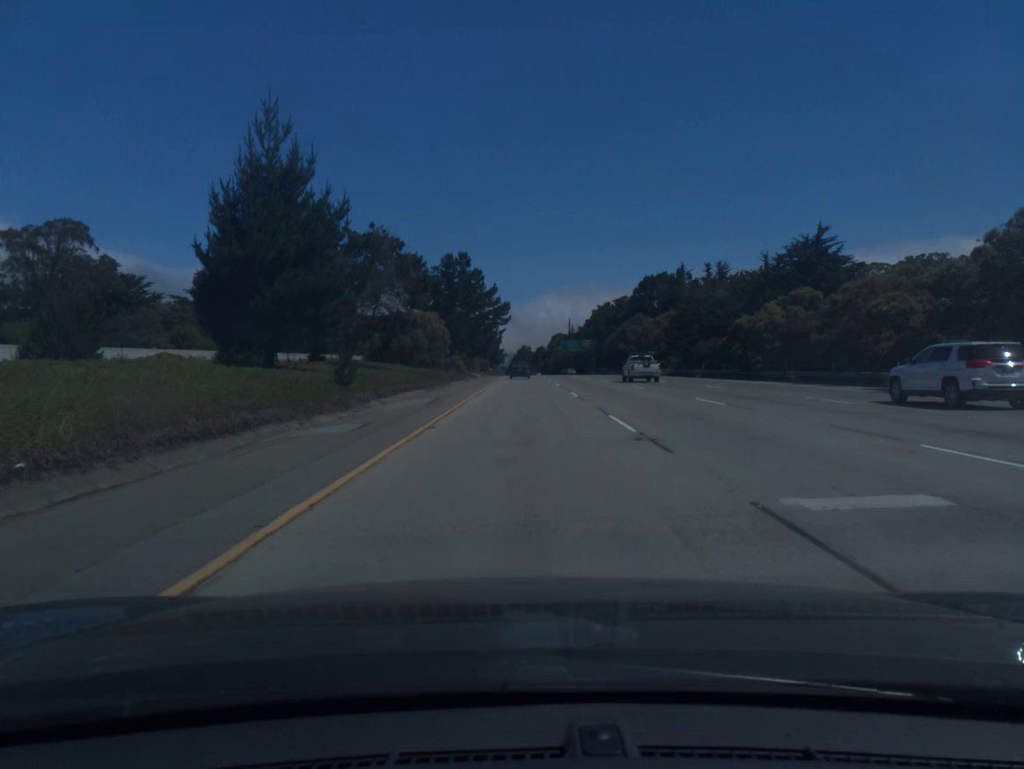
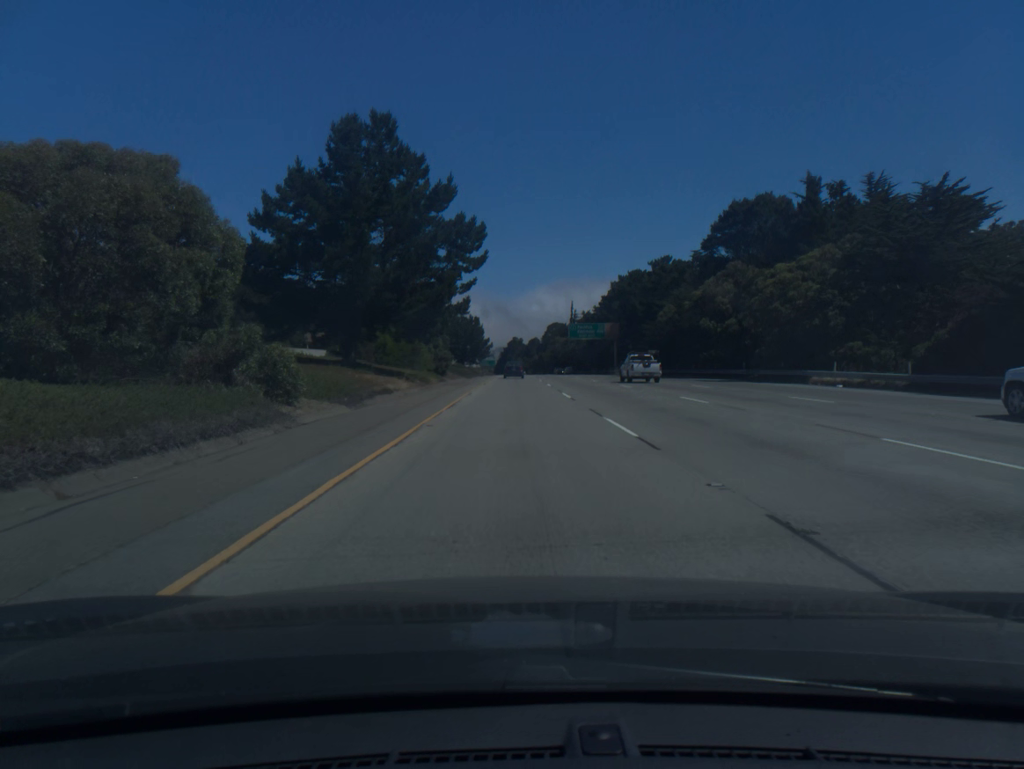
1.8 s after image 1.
(+0.5, +57.7) m; +1°
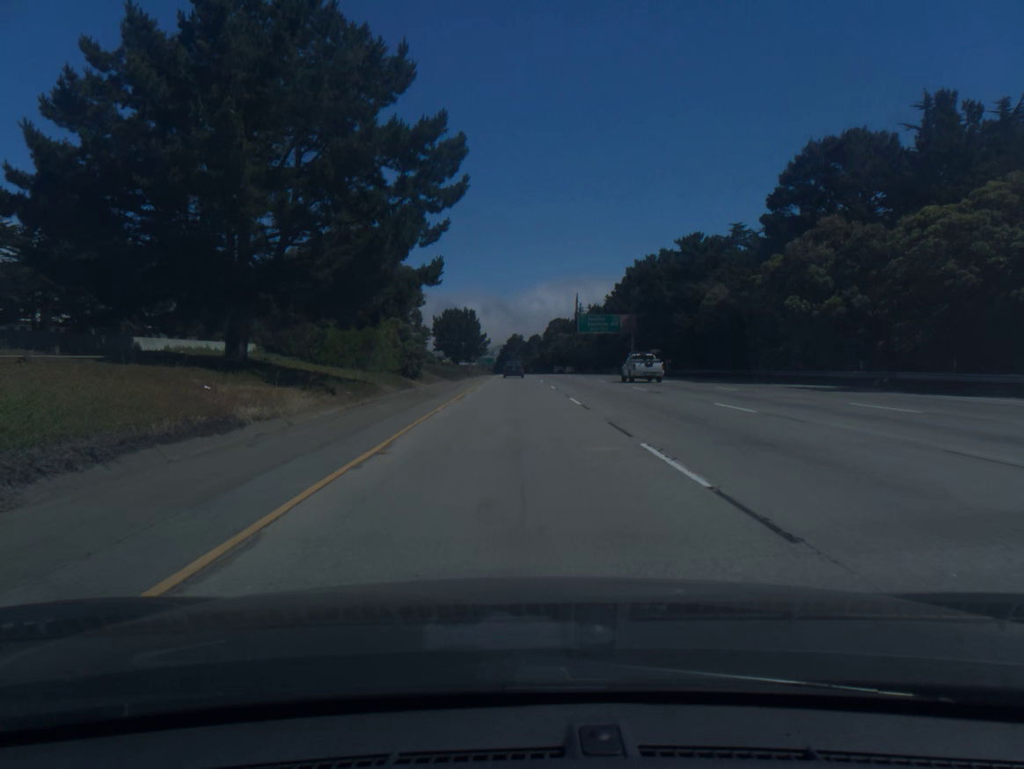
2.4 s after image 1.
(0.0, +19.3) m; 0°
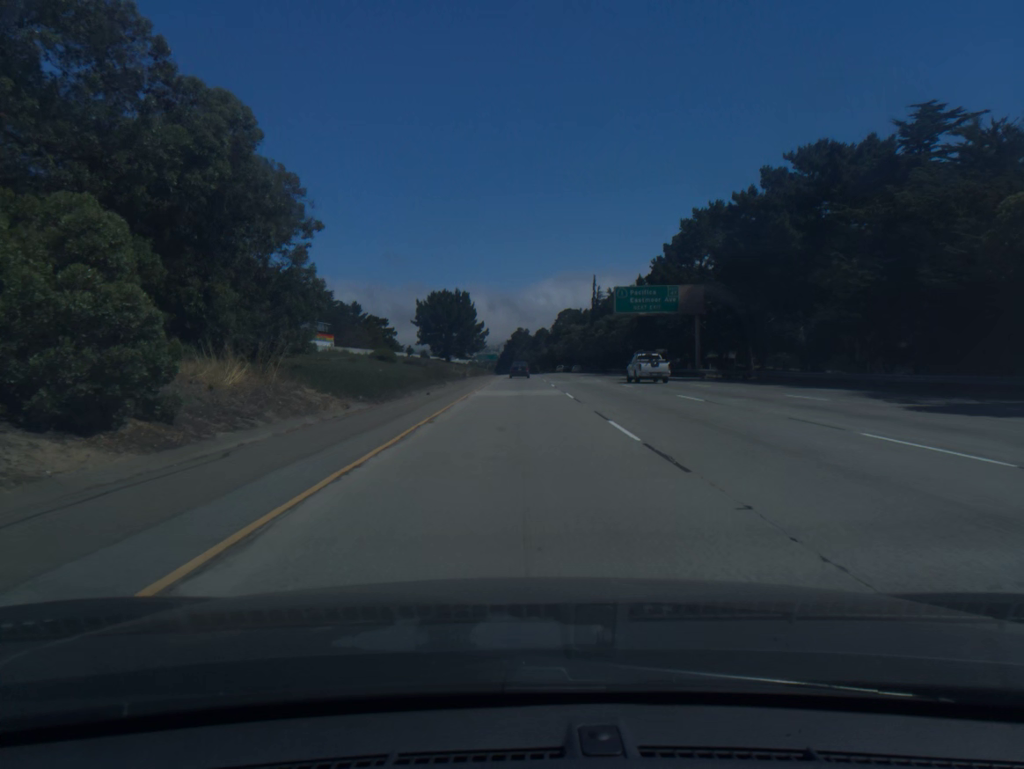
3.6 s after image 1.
(-0.1, +38.6) m; 0°
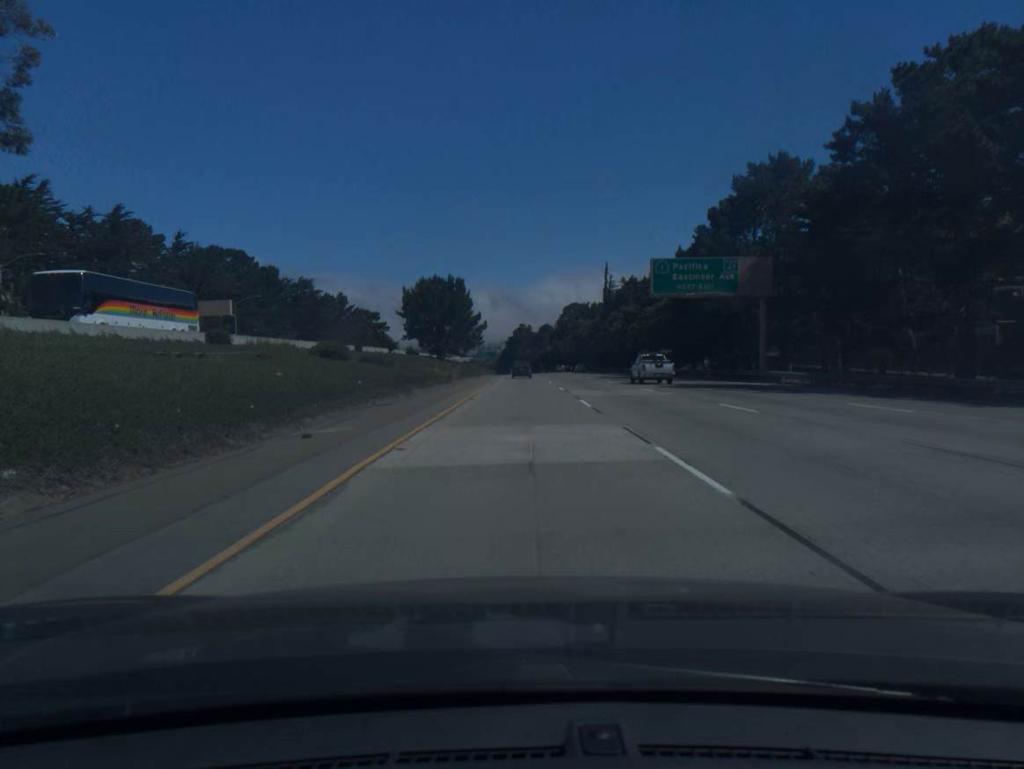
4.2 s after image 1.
(0.0, +19.3) m; 0°
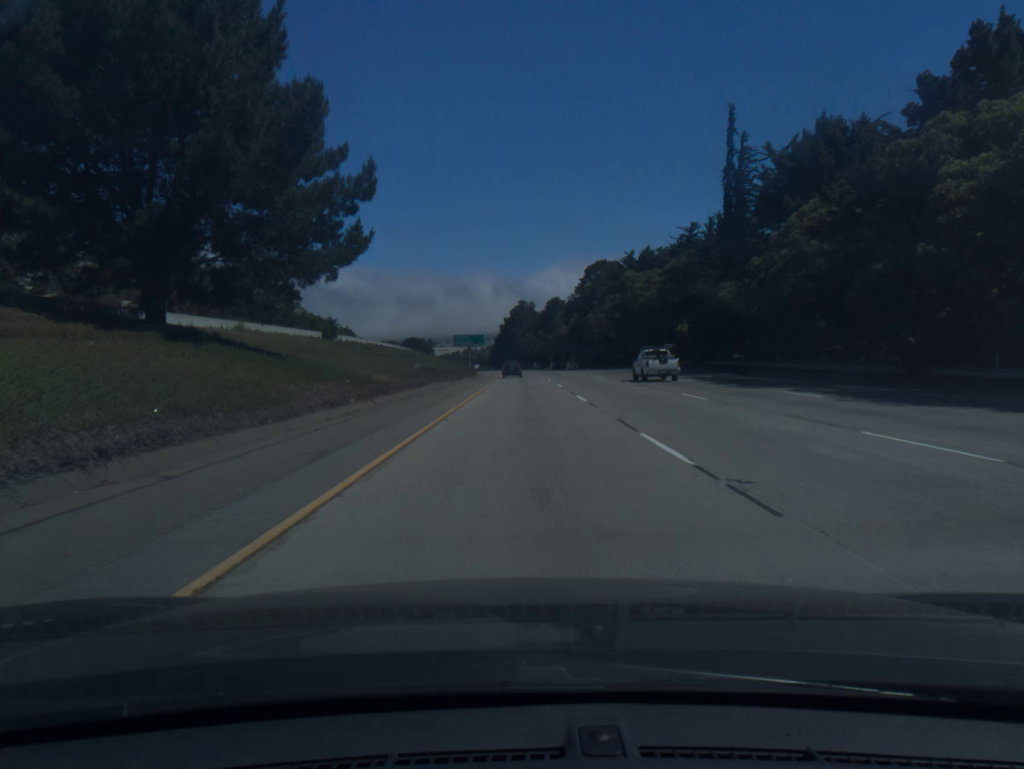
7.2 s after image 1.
(+0.3, +96.9) m; 0°
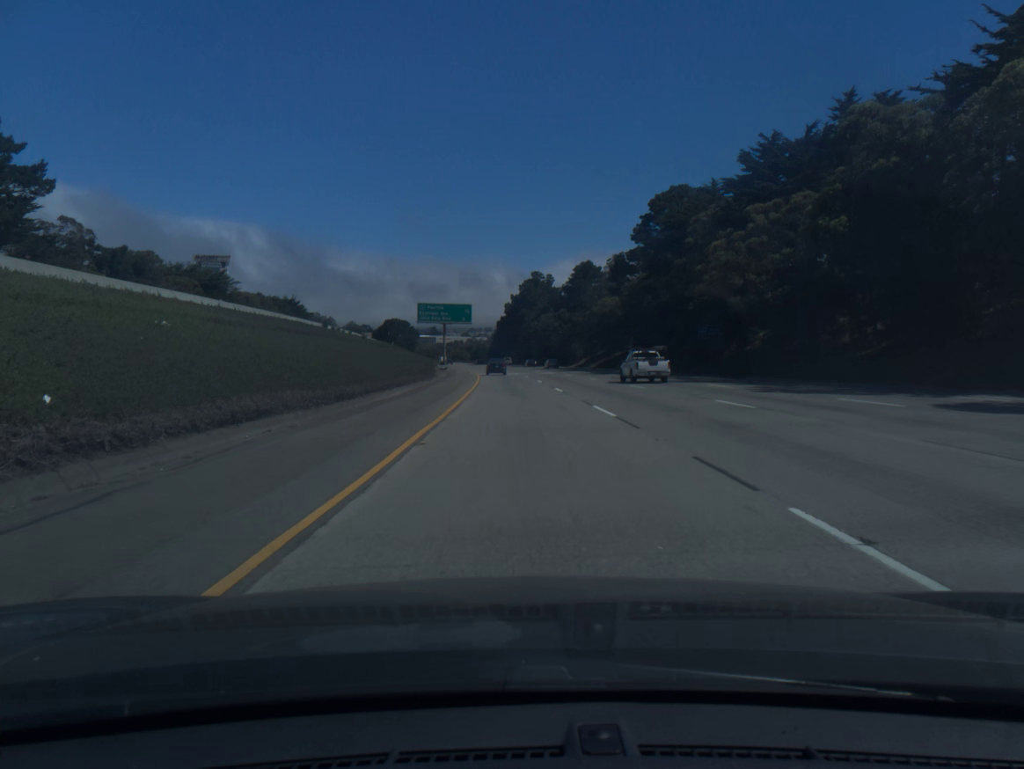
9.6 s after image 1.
(0.0, +77.8) m; -1°
